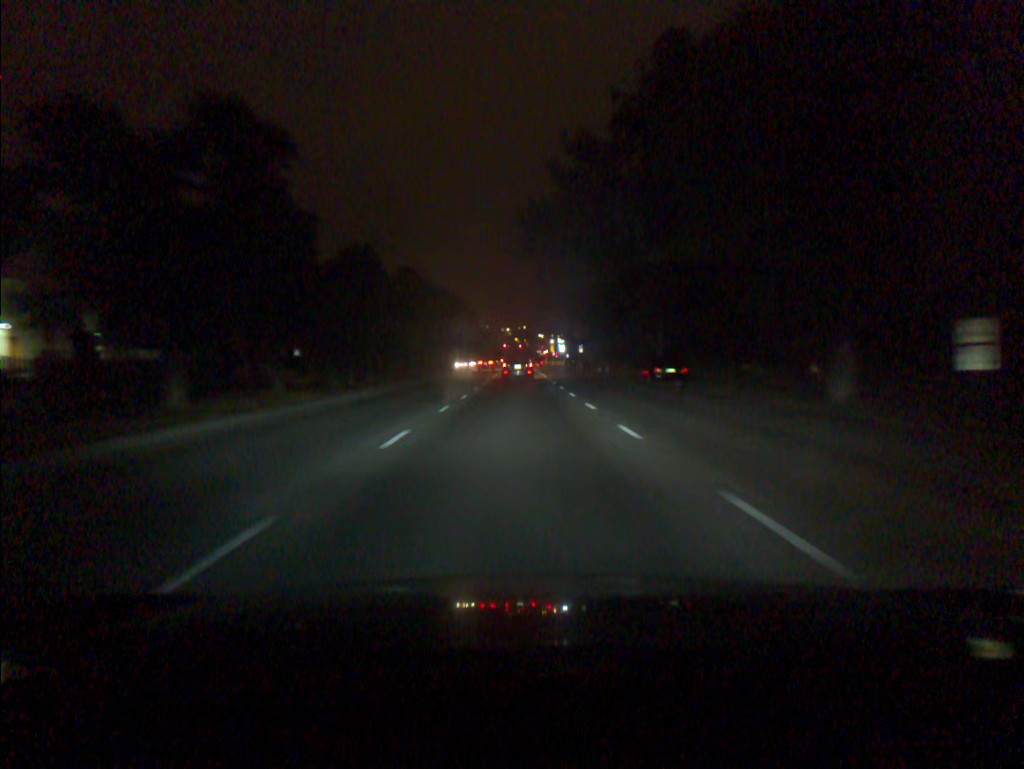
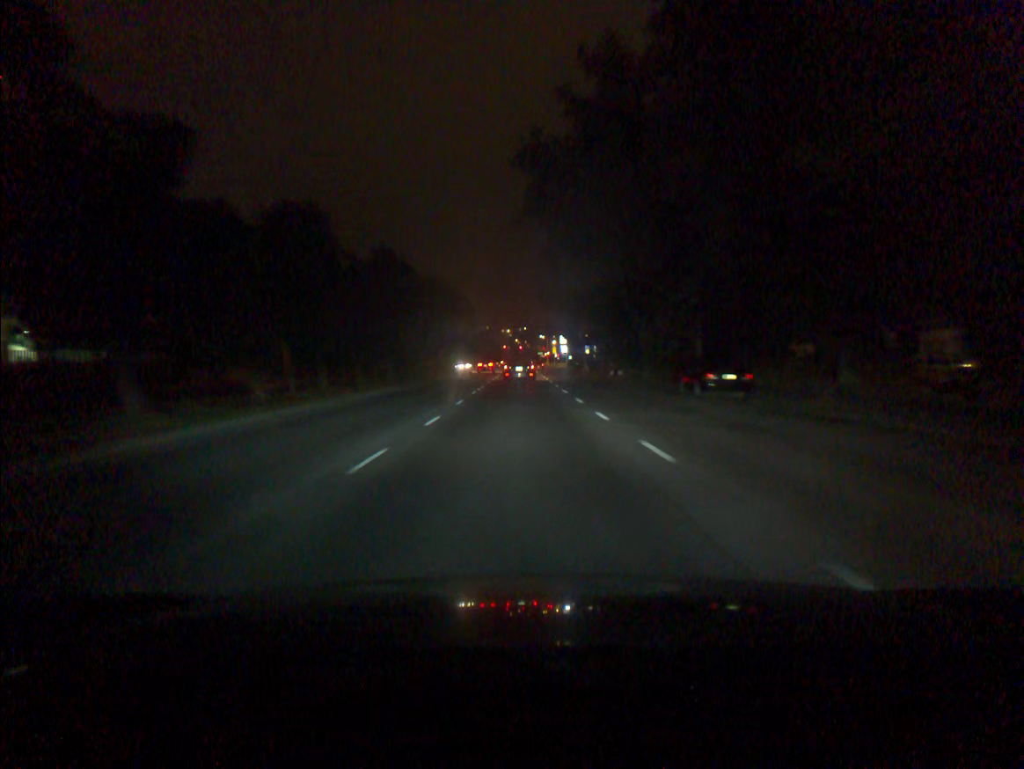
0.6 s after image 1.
(0.0, +9.6) m; 0°
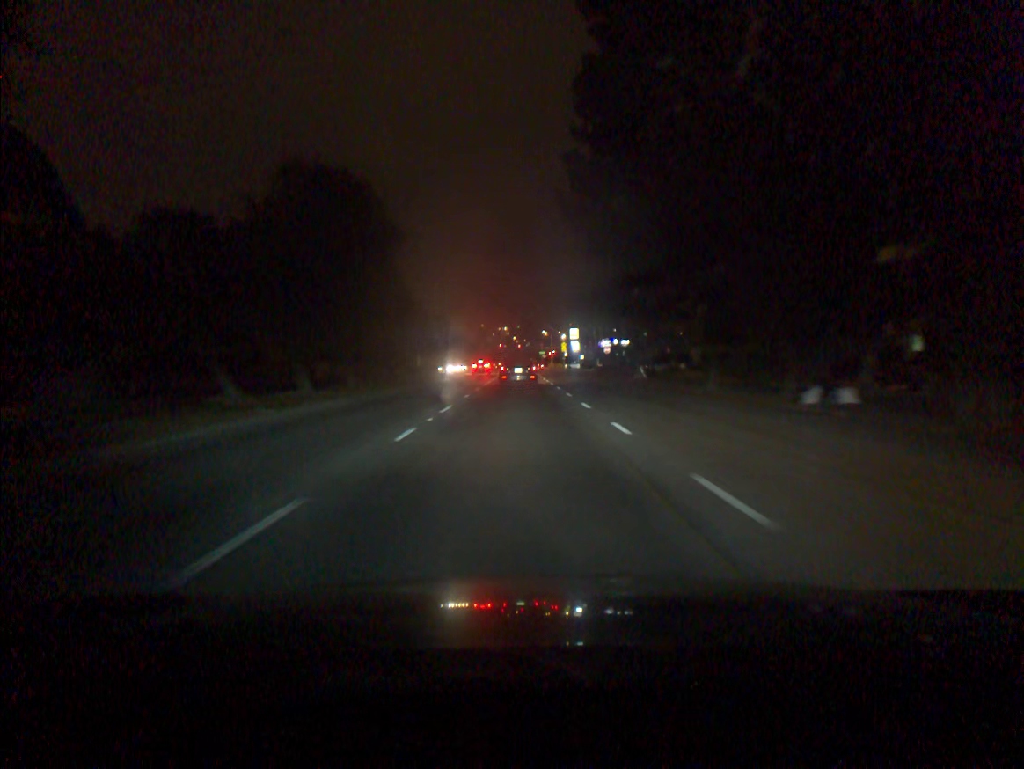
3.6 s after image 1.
(+0.1, +47.1) m; 0°
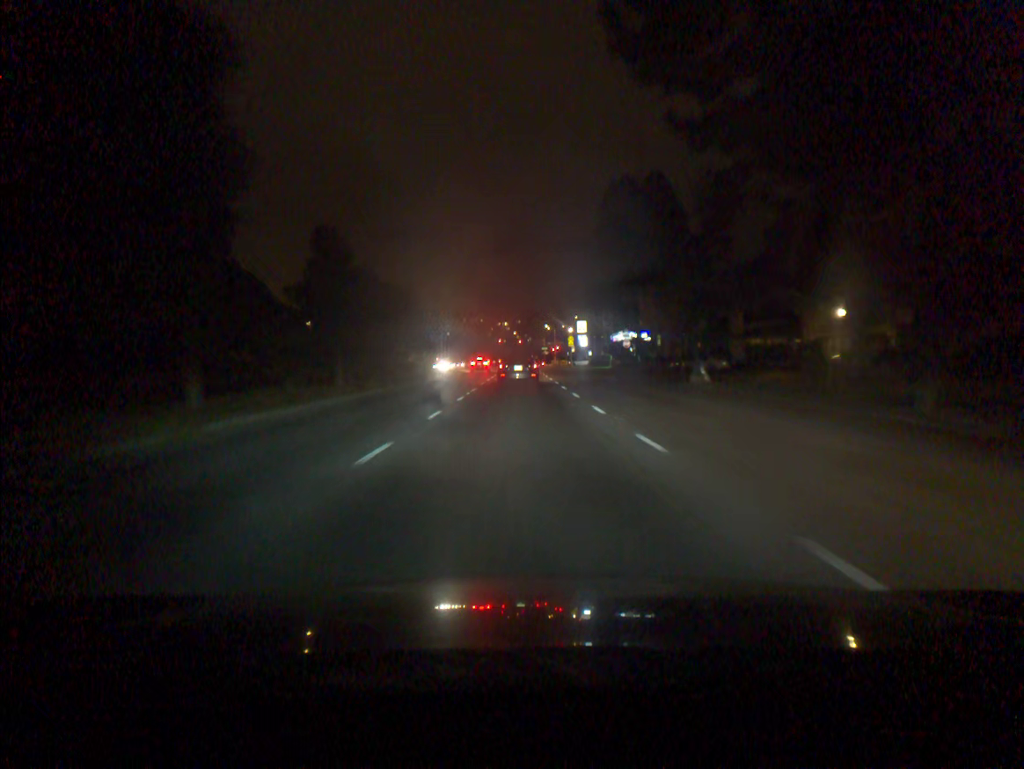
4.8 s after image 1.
(0.0, +17.8) m; 0°
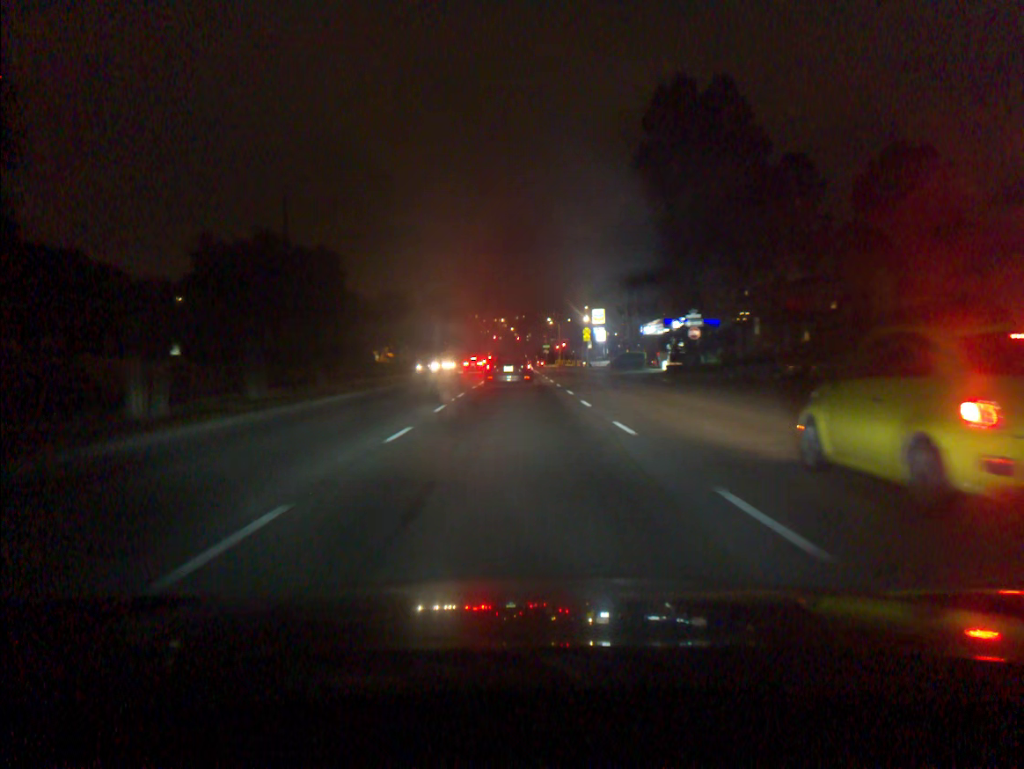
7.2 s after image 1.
(+0.1, +33.5) m; 0°
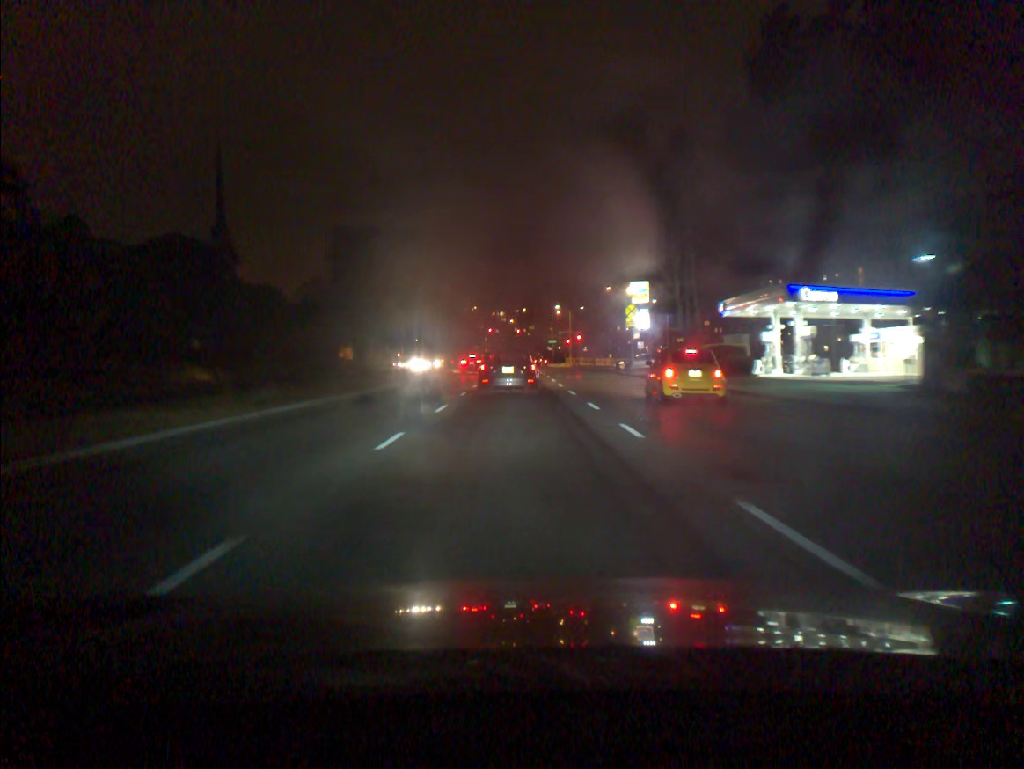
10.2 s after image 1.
(-0.1, +37.2) m; 0°
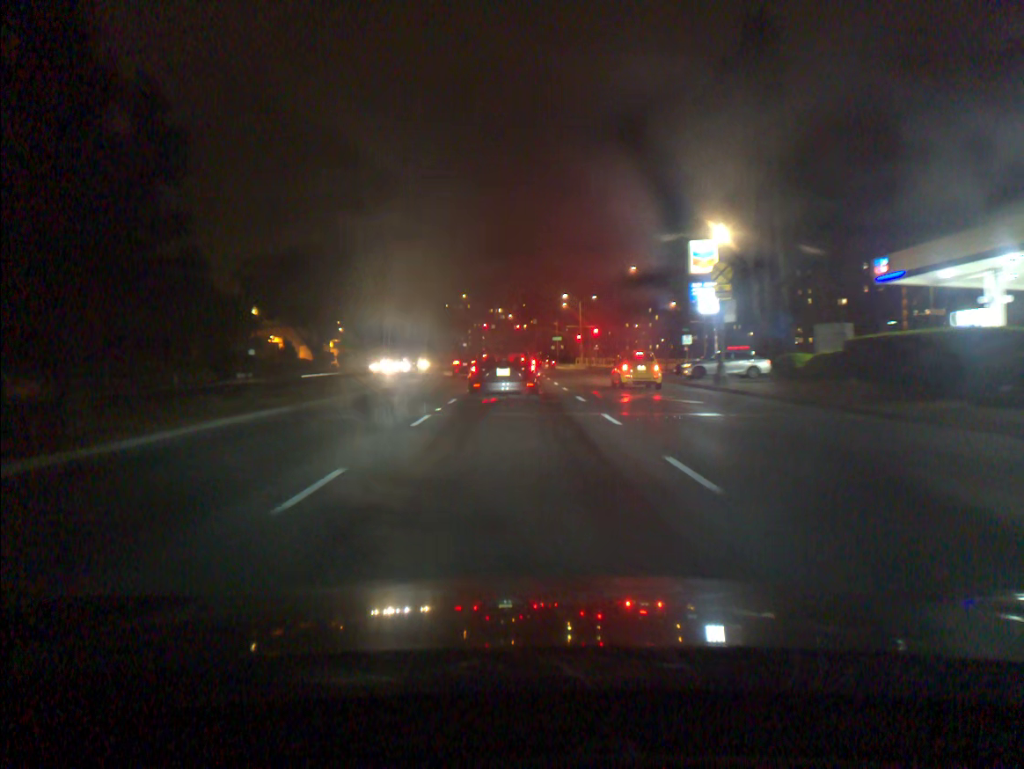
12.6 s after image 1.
(0.0, +25.9) m; 0°
